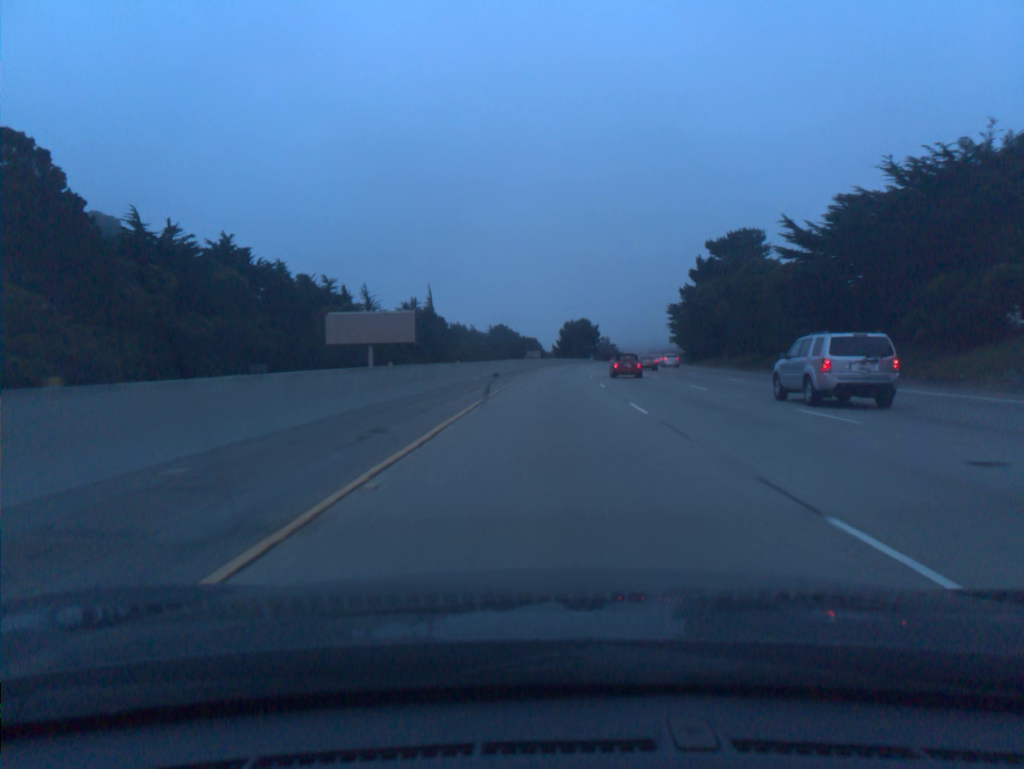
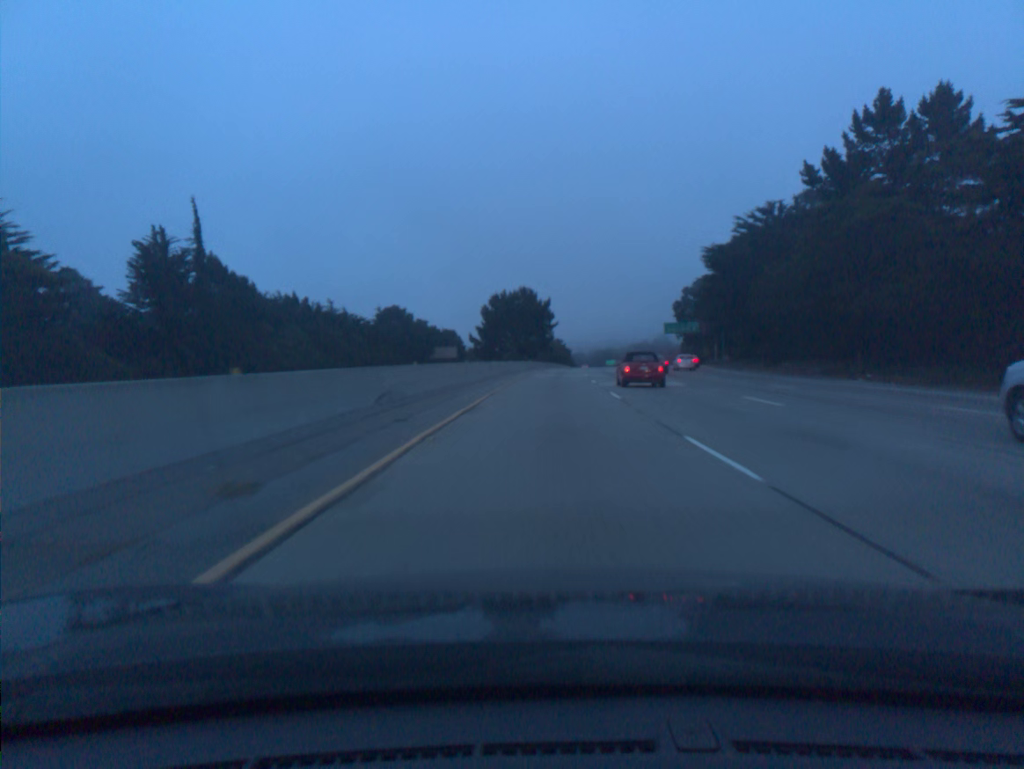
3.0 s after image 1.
(+4.1, +97.8) m; +5°
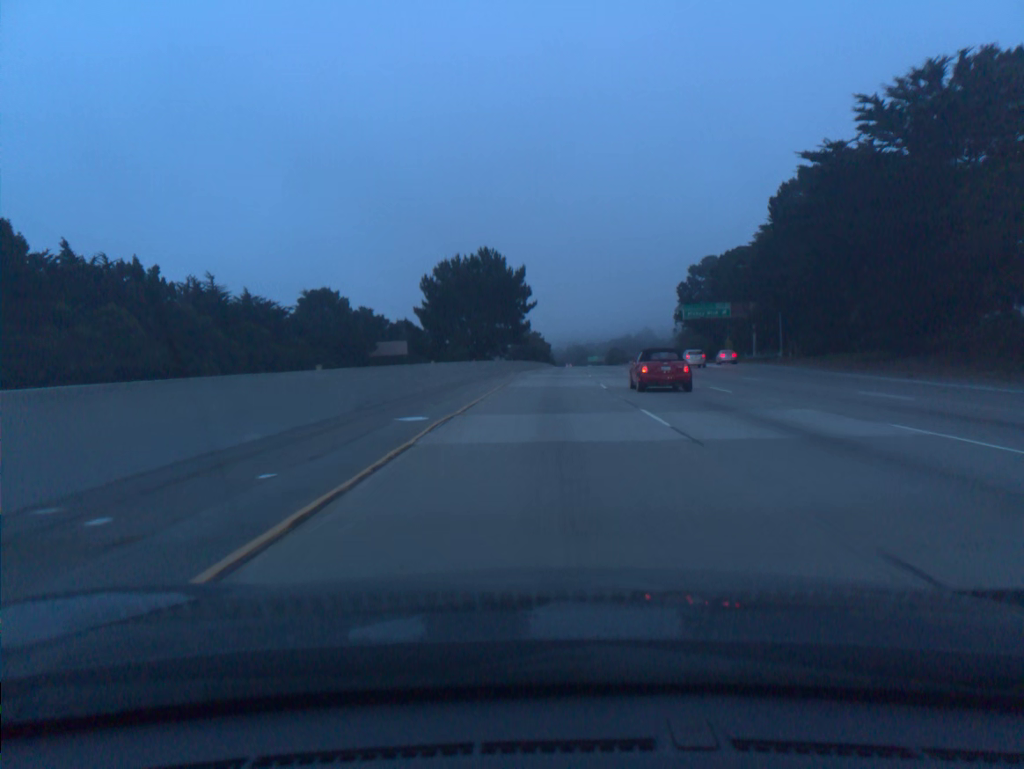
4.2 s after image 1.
(+0.7, +39.3) m; +2°
